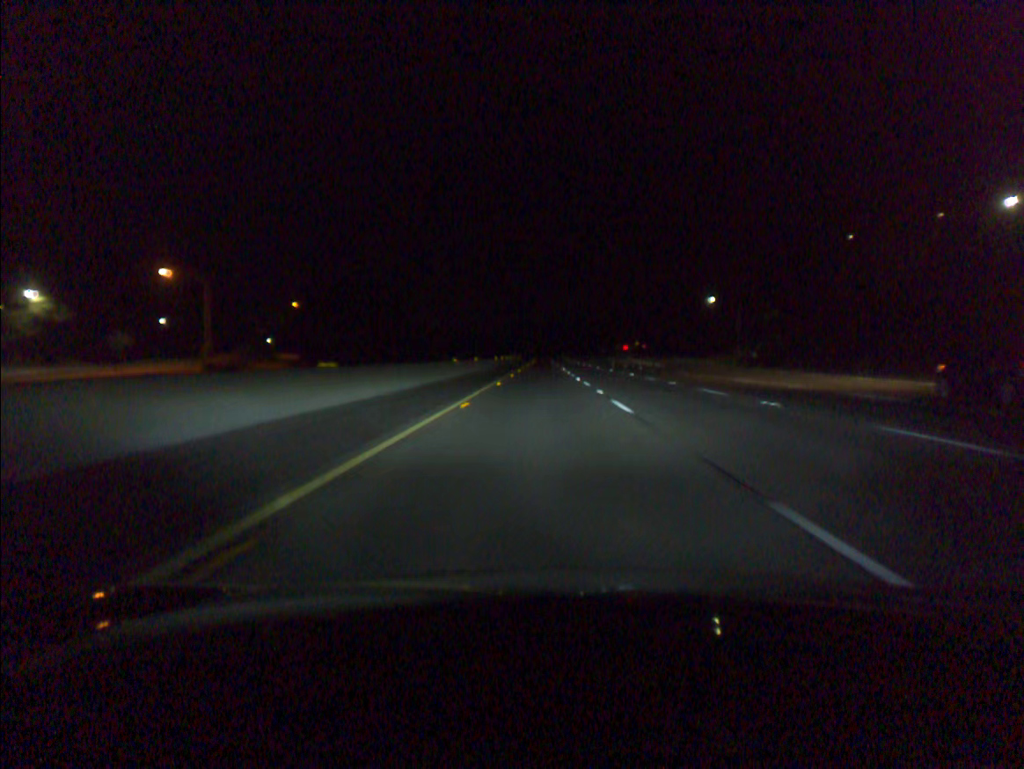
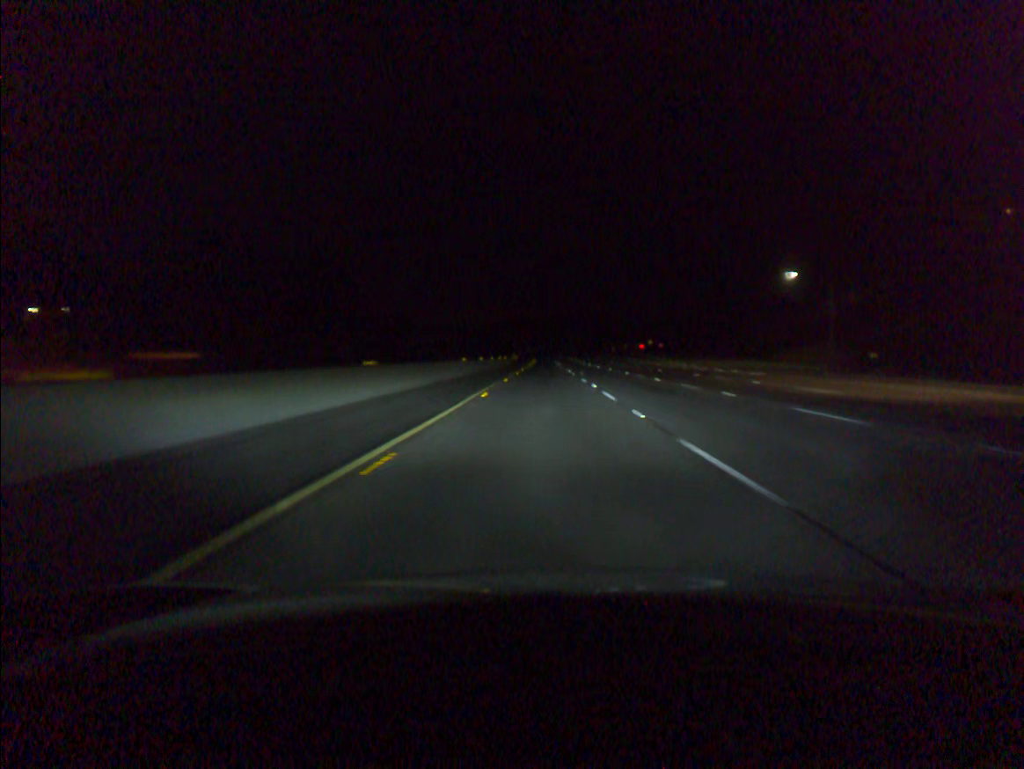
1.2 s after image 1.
(-0.1, +39.1) m; 0°
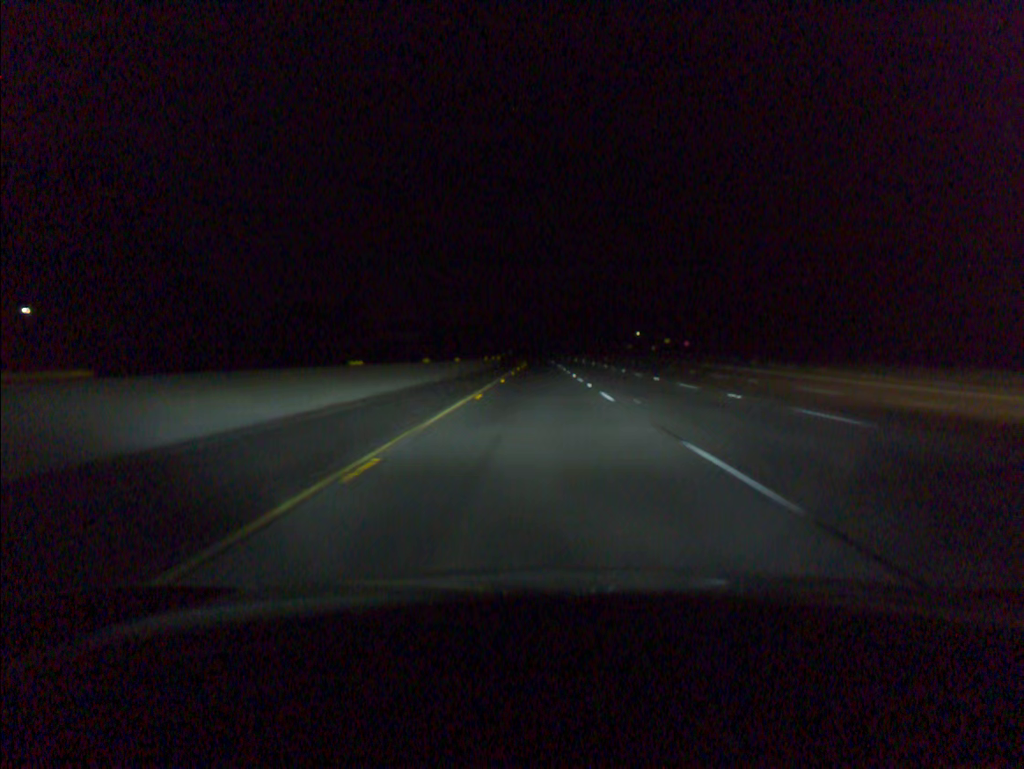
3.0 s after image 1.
(+0.1, +58.8) m; 0°
